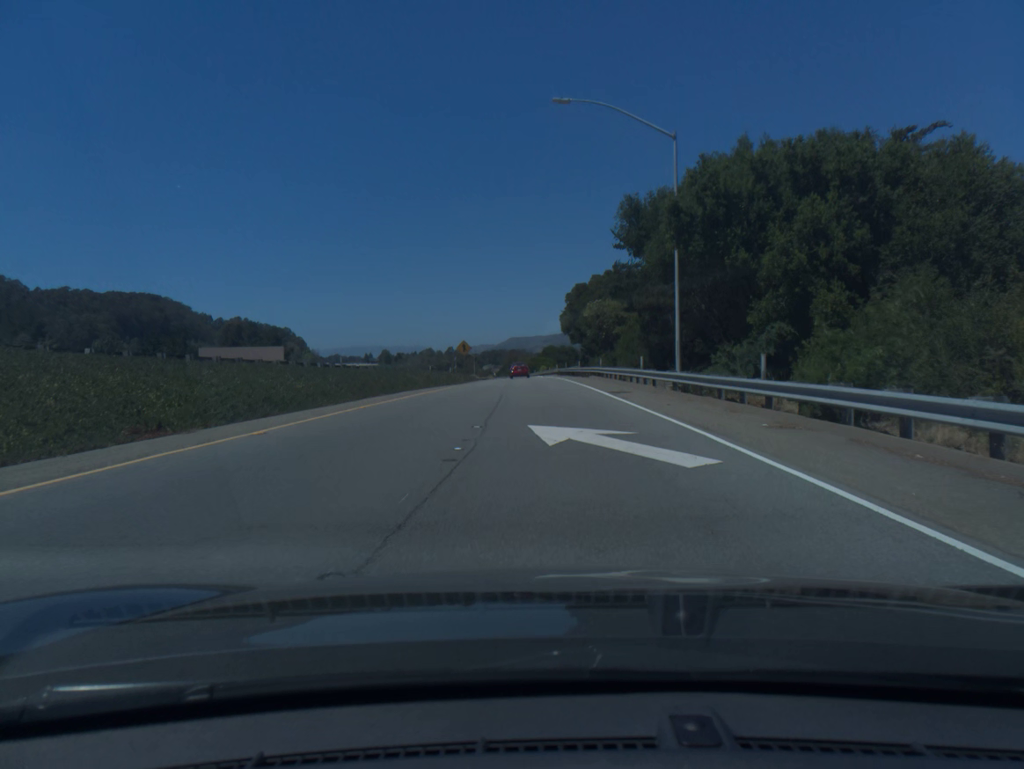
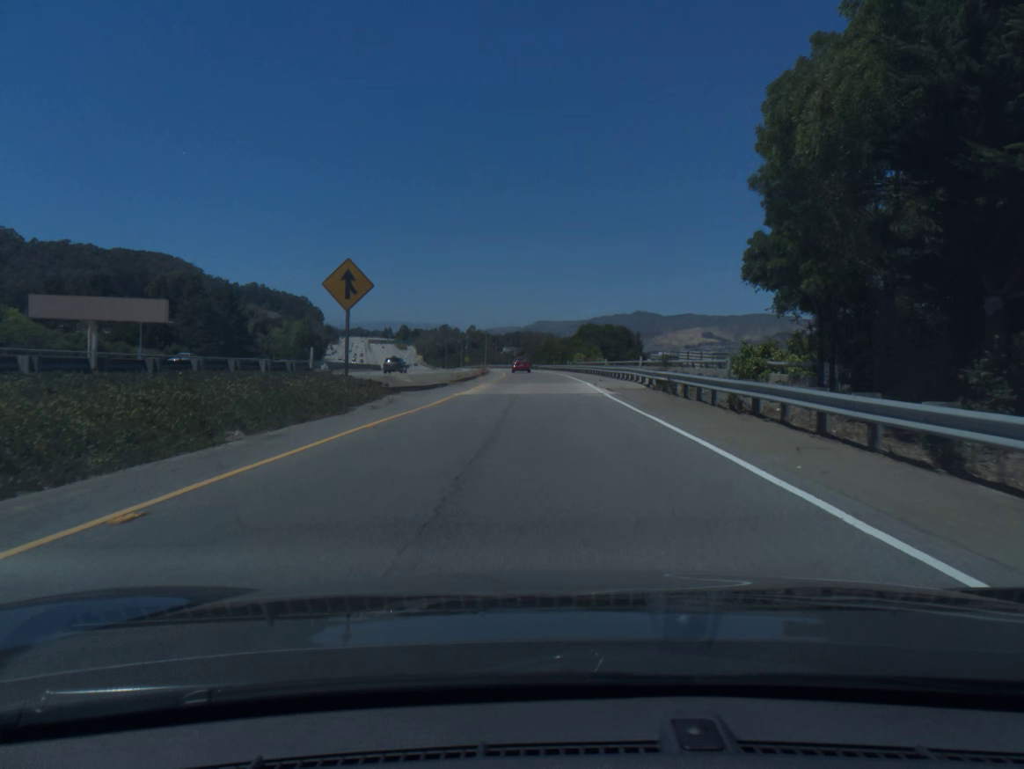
(-1.3, +58.8) m; -2°
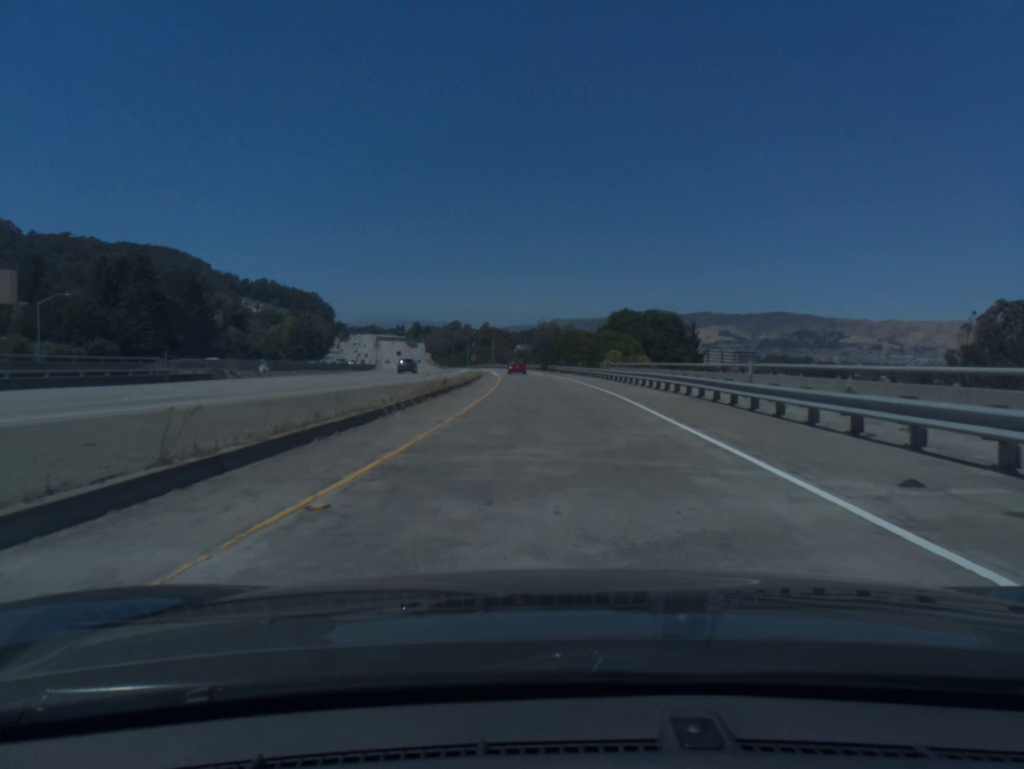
(-0.2, +30.6) m; -1°
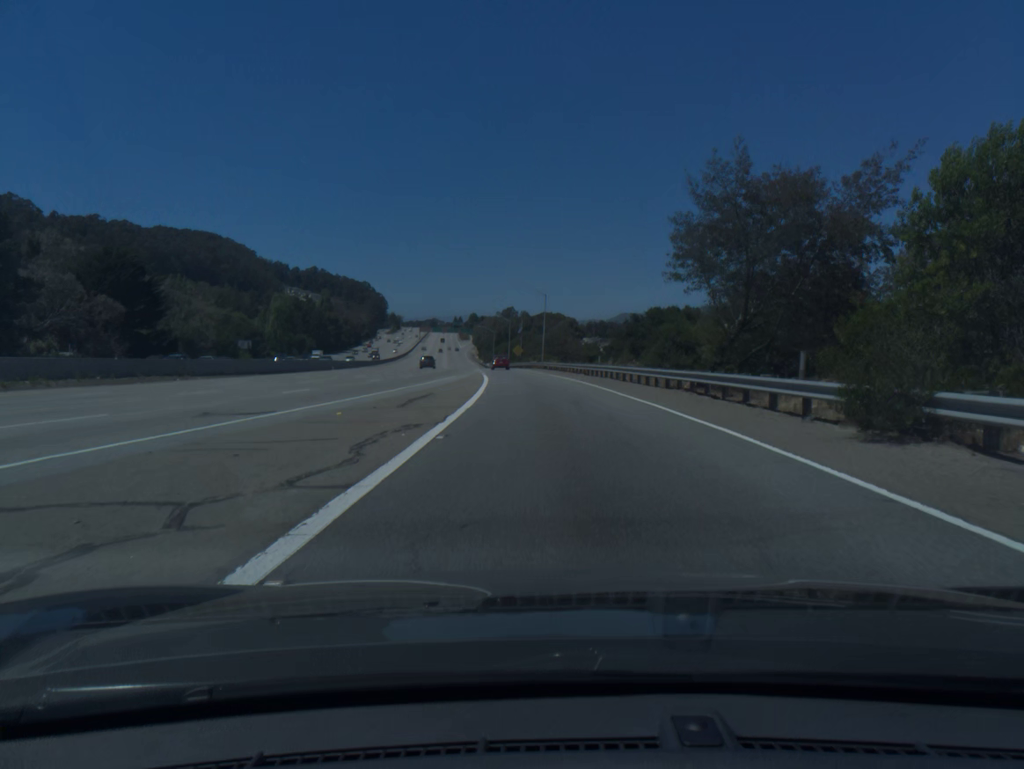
(-3.0, +80.0) m; -5°
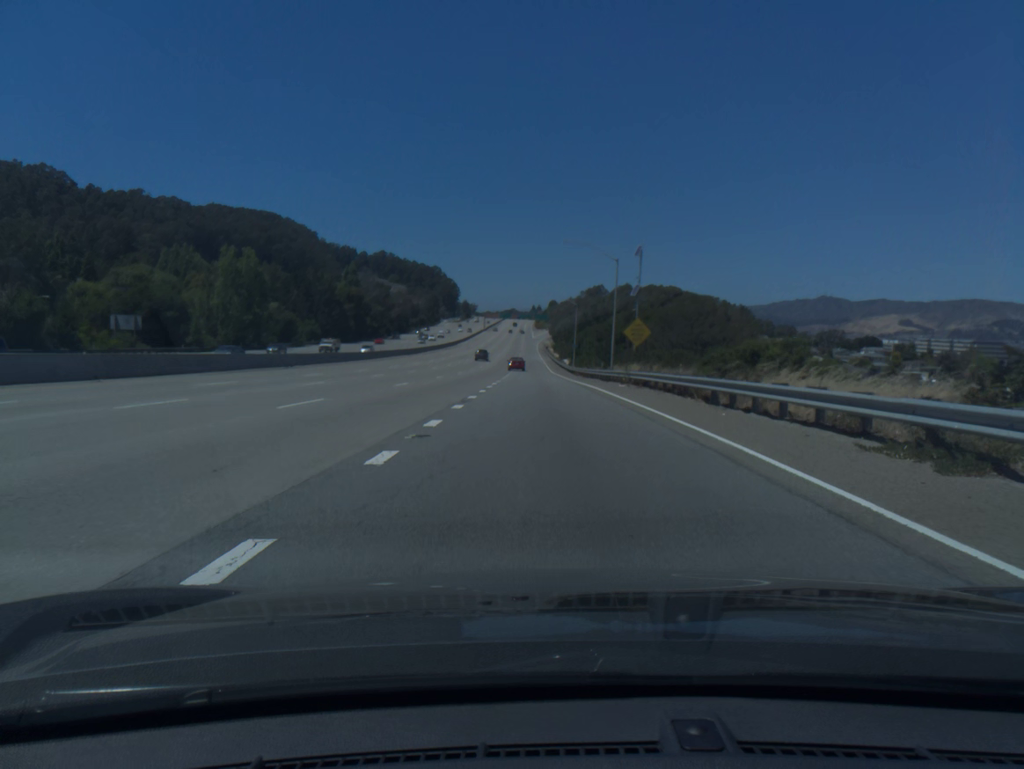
(-5.0, +84.3) m; -6°
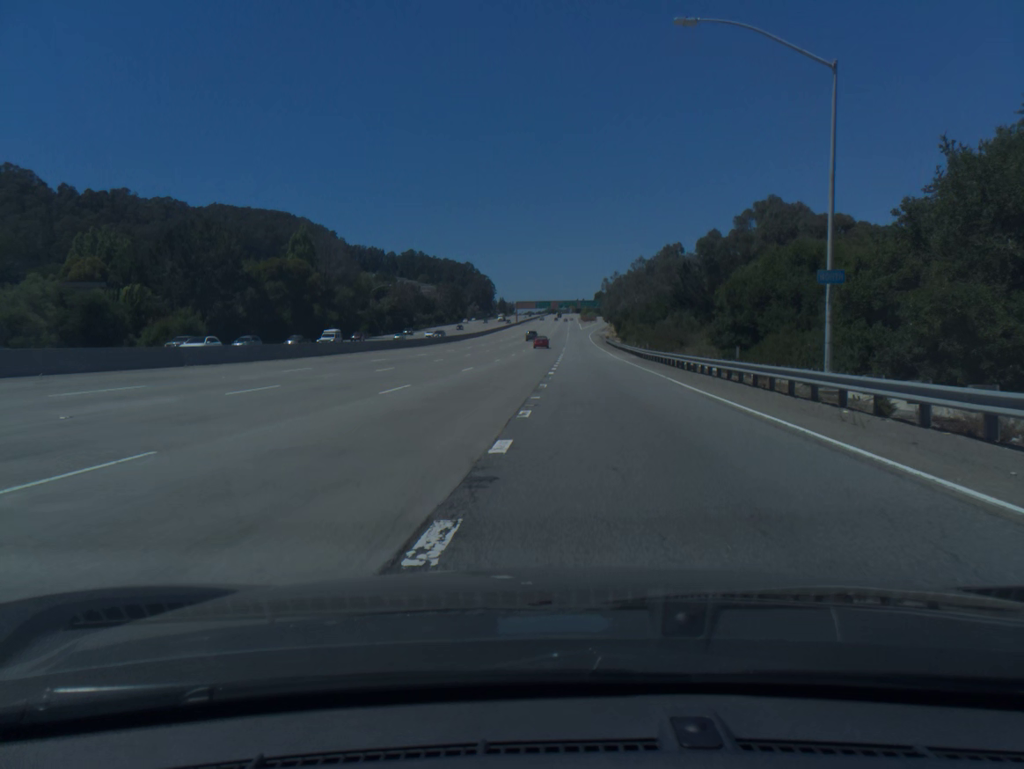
(-1.9, +86.1) m; -3°
